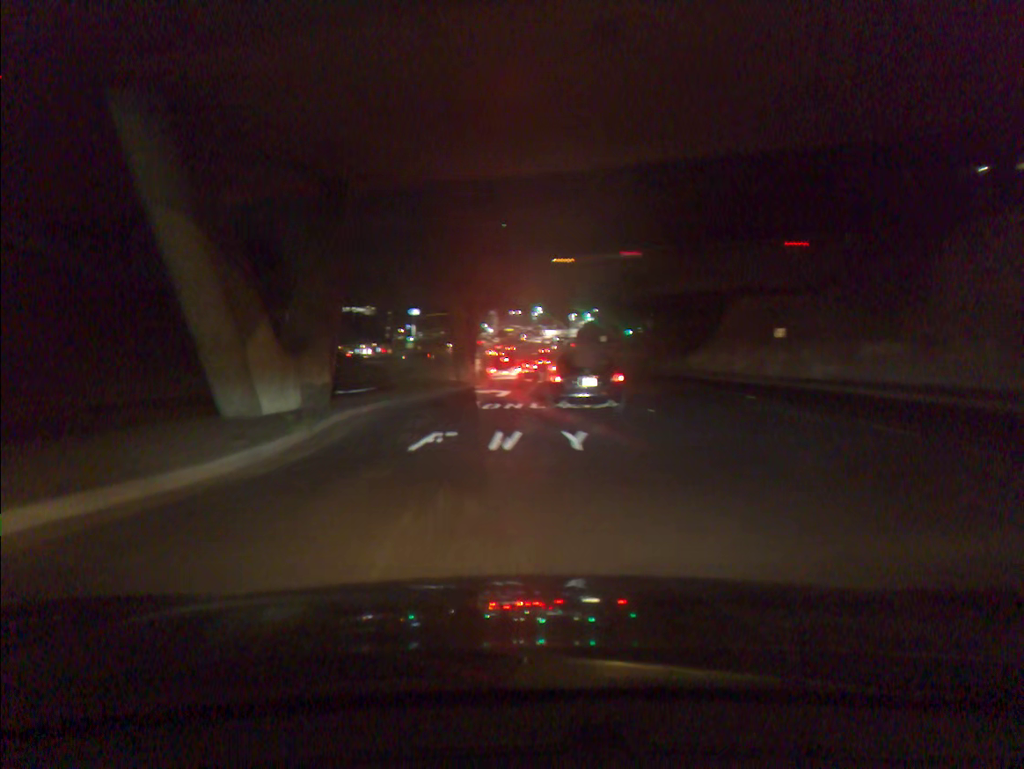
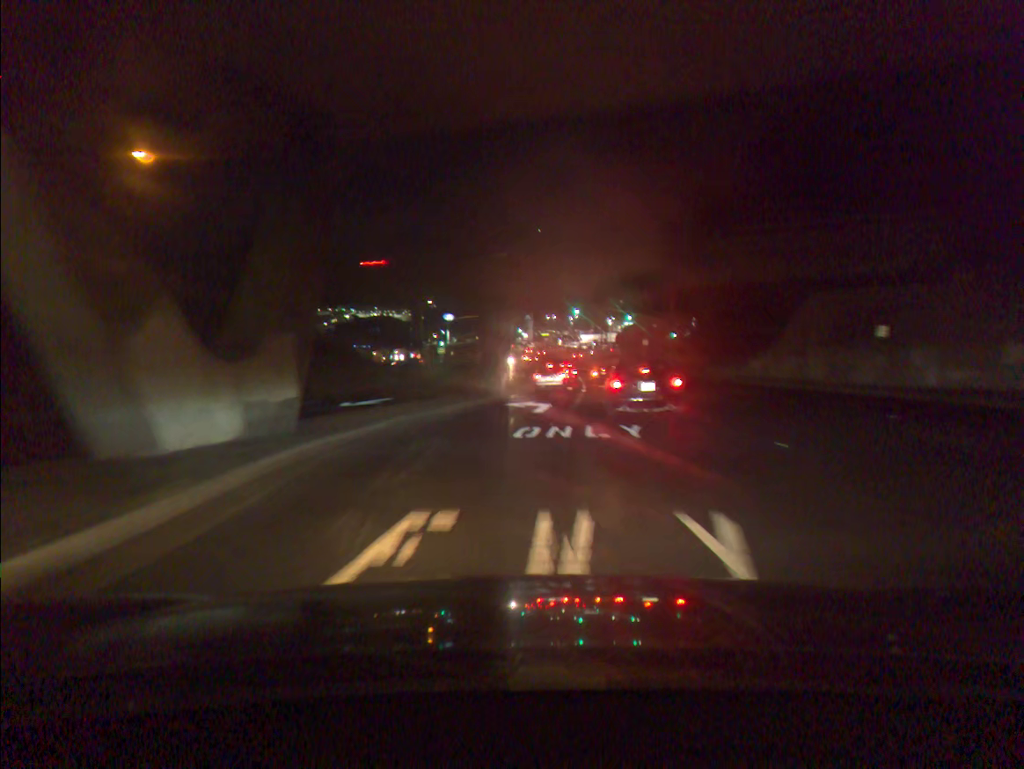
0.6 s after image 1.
(-0.2, +6.8) m; -2°
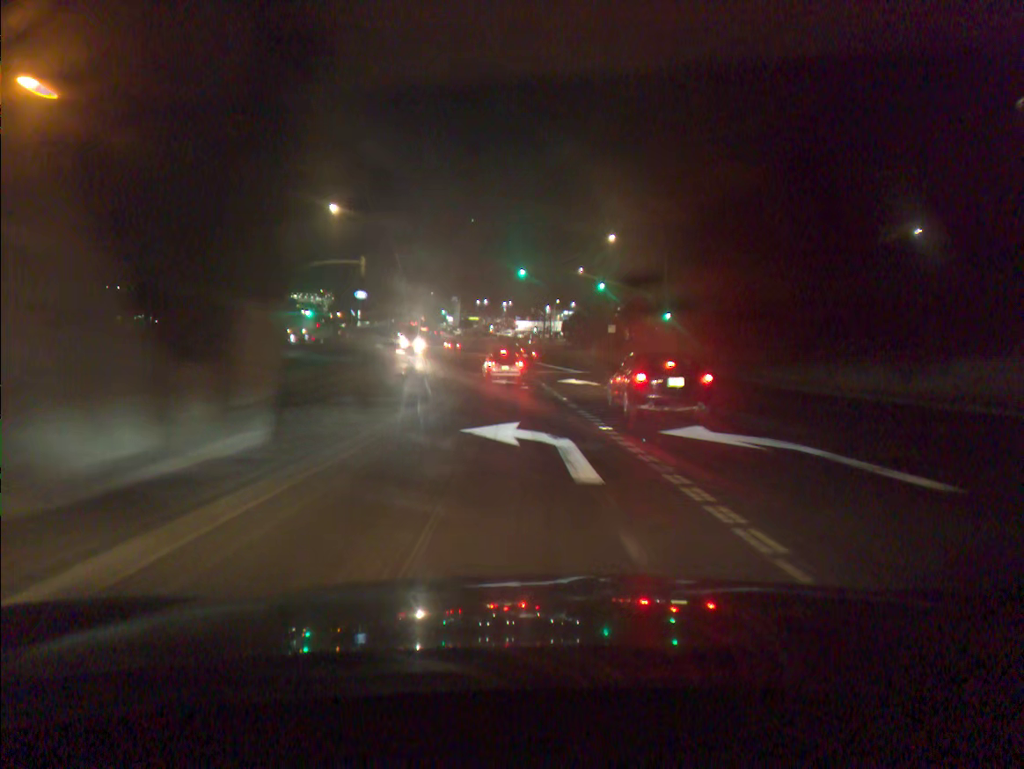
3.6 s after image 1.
(+1.6, +39.7) m; +5°
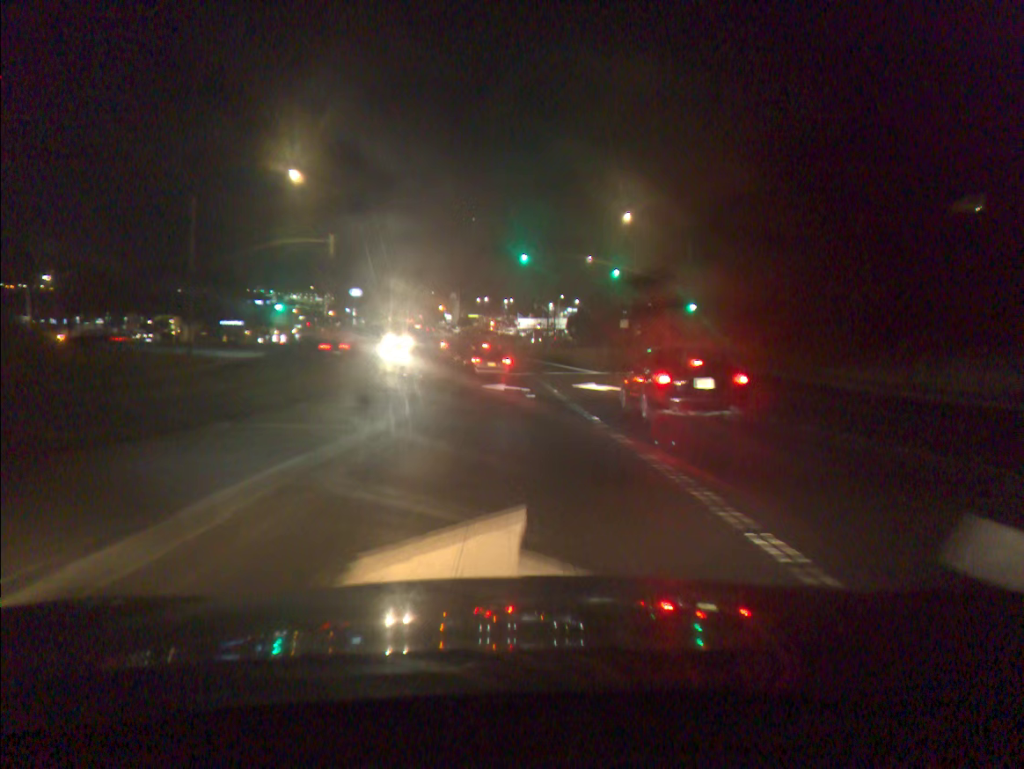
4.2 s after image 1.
(0.0, +9.2) m; 0°
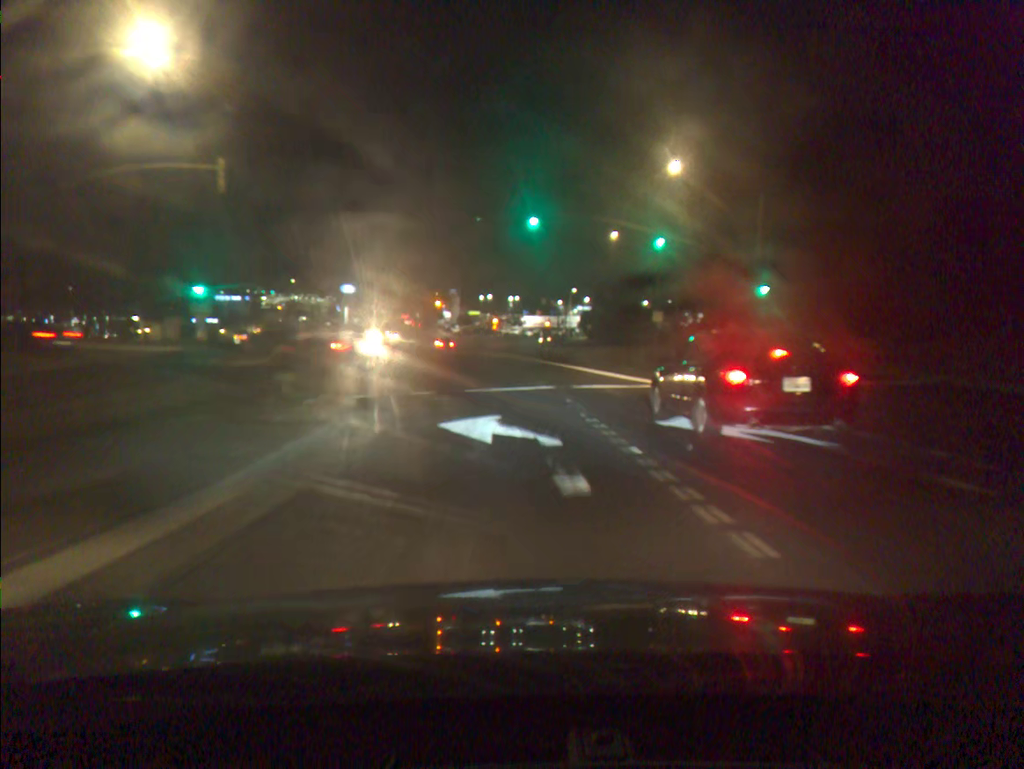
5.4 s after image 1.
(0.0, +17.1) m; 0°
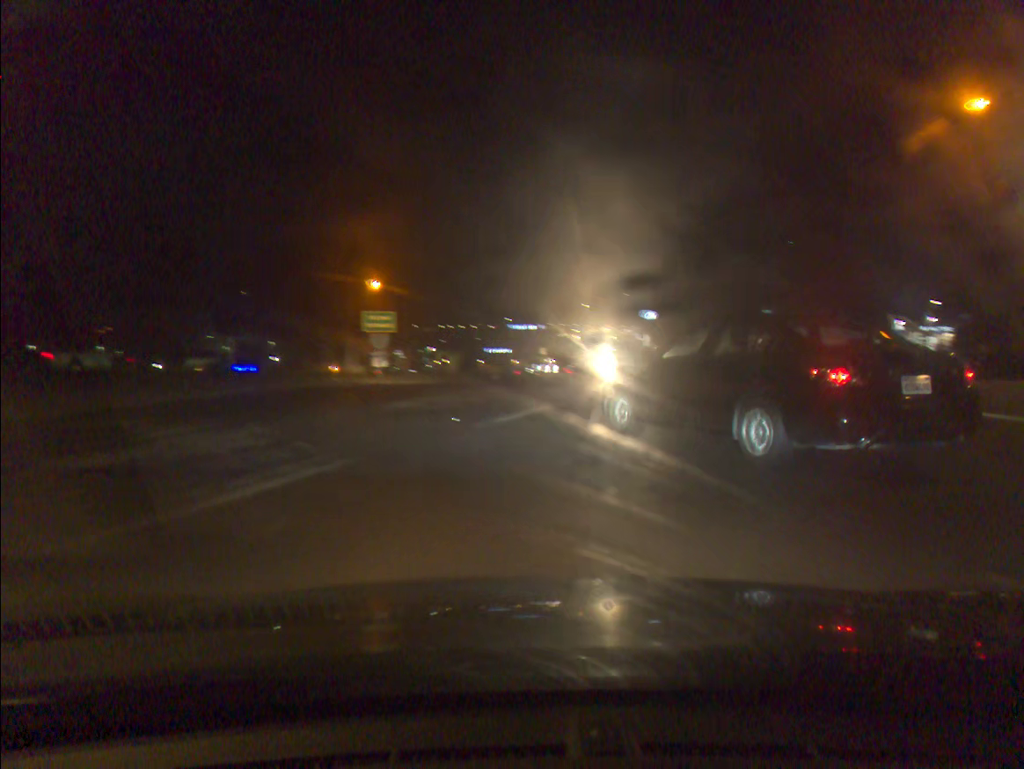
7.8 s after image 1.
(-2.4, +22.4) m; -24°
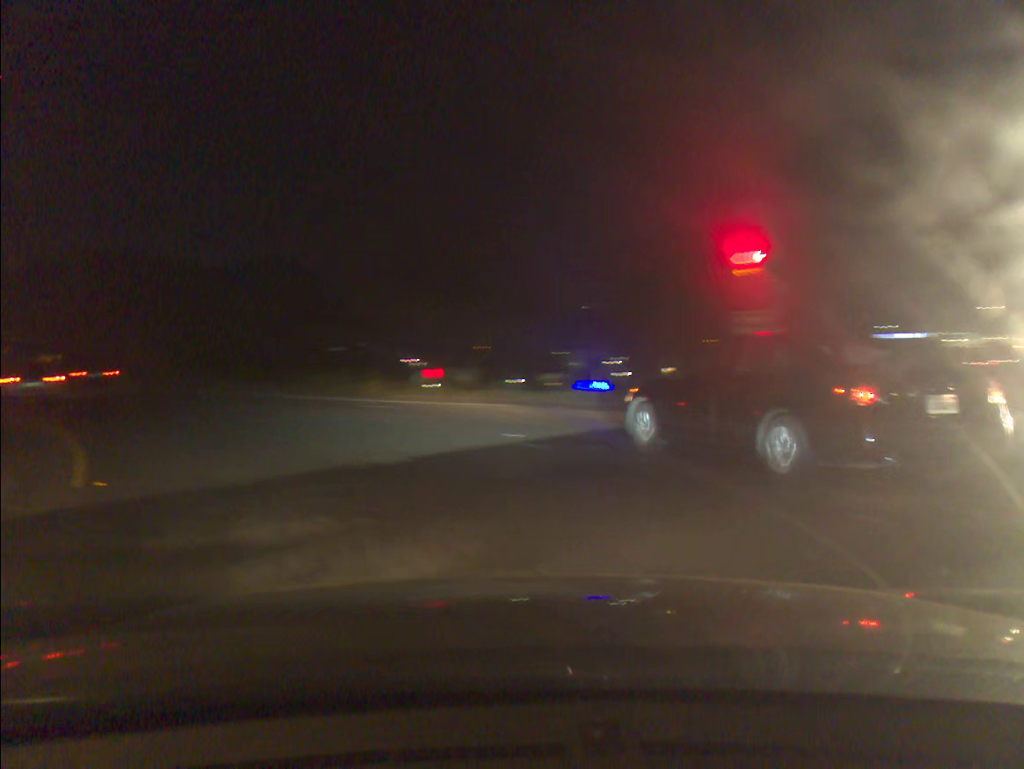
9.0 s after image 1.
(-1.8, +8.6) m; -27°
